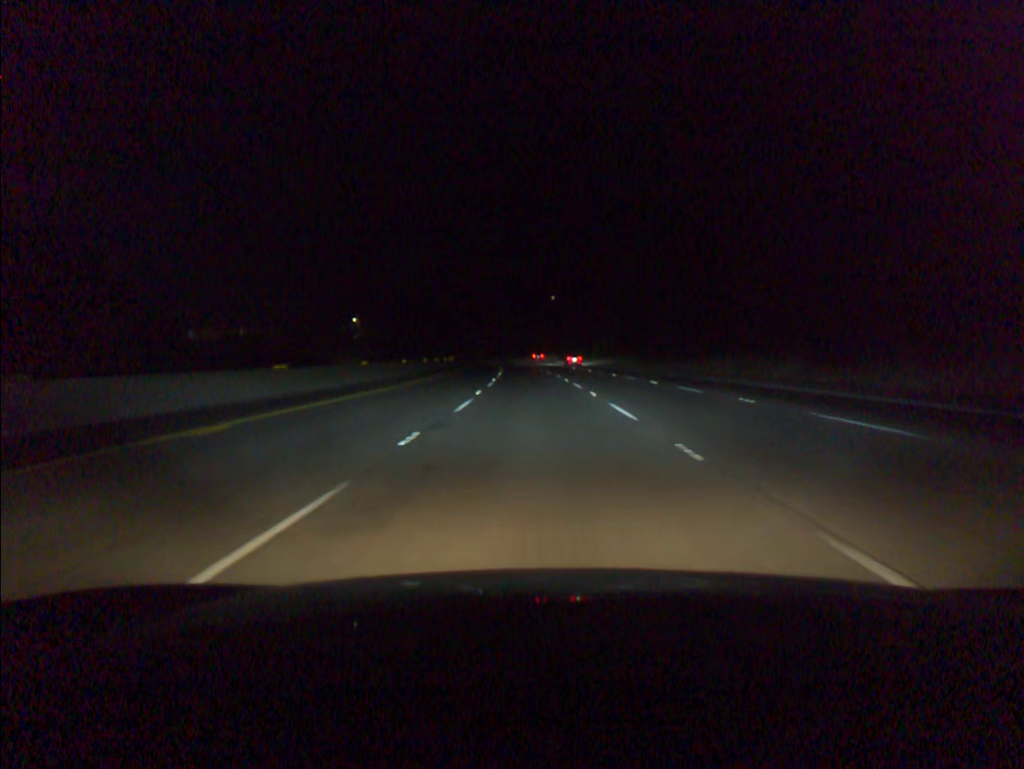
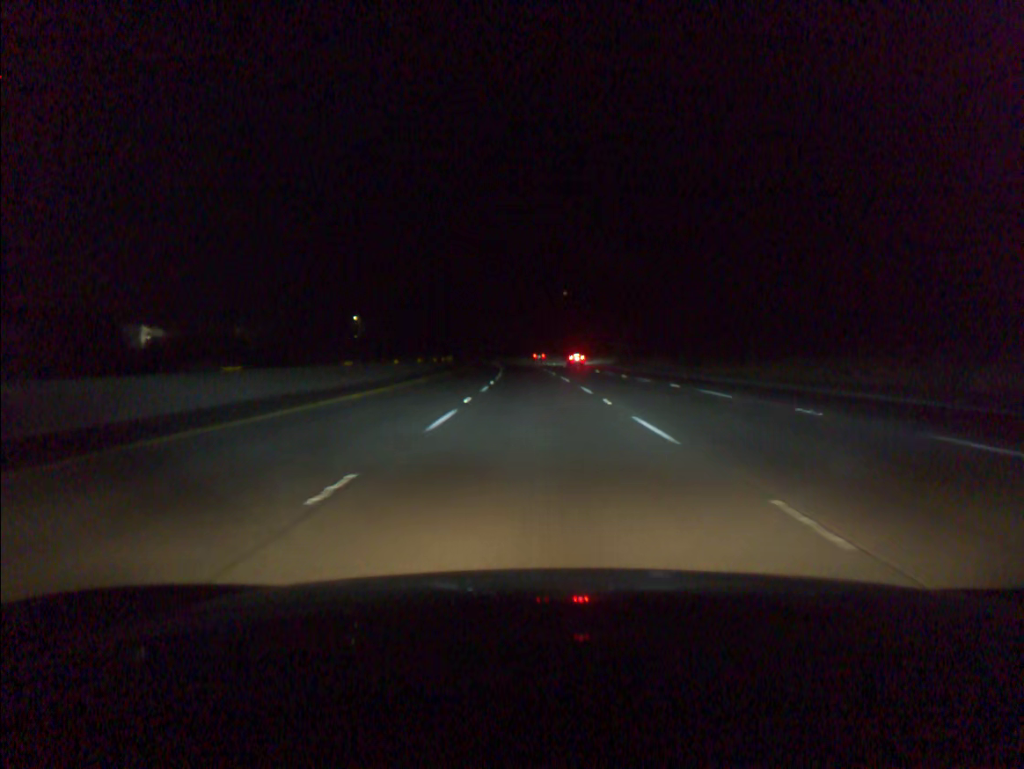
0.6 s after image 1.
(-0.1, +19.1) m; -1°
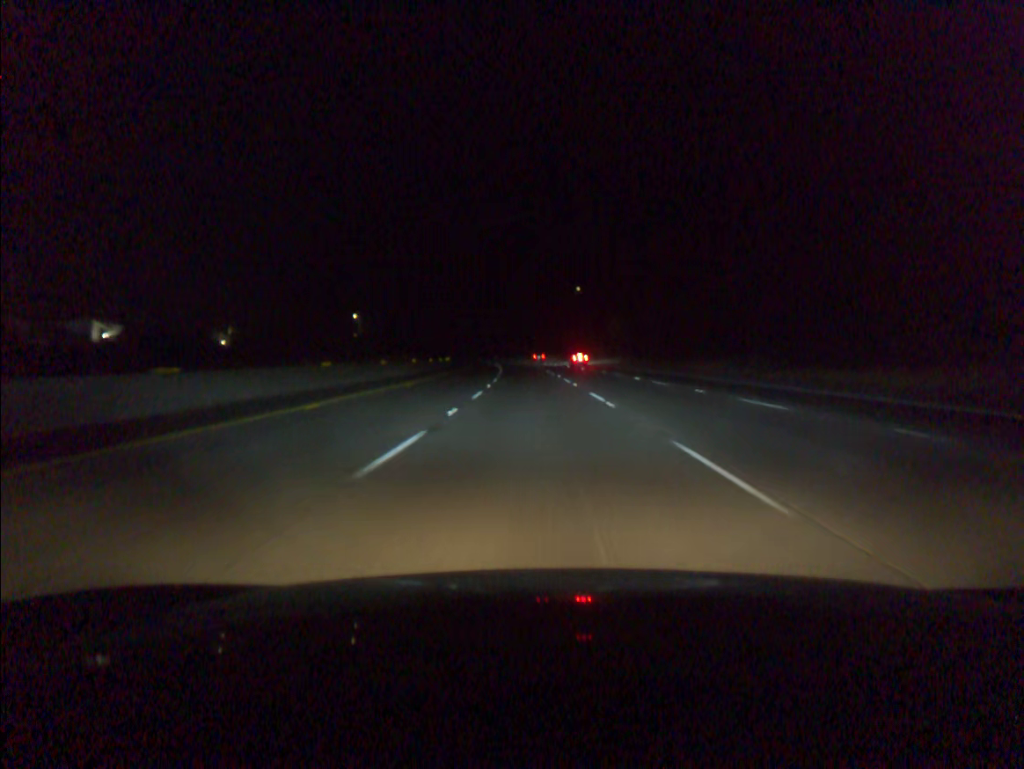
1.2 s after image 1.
(-0.1, +19.1) m; -1°
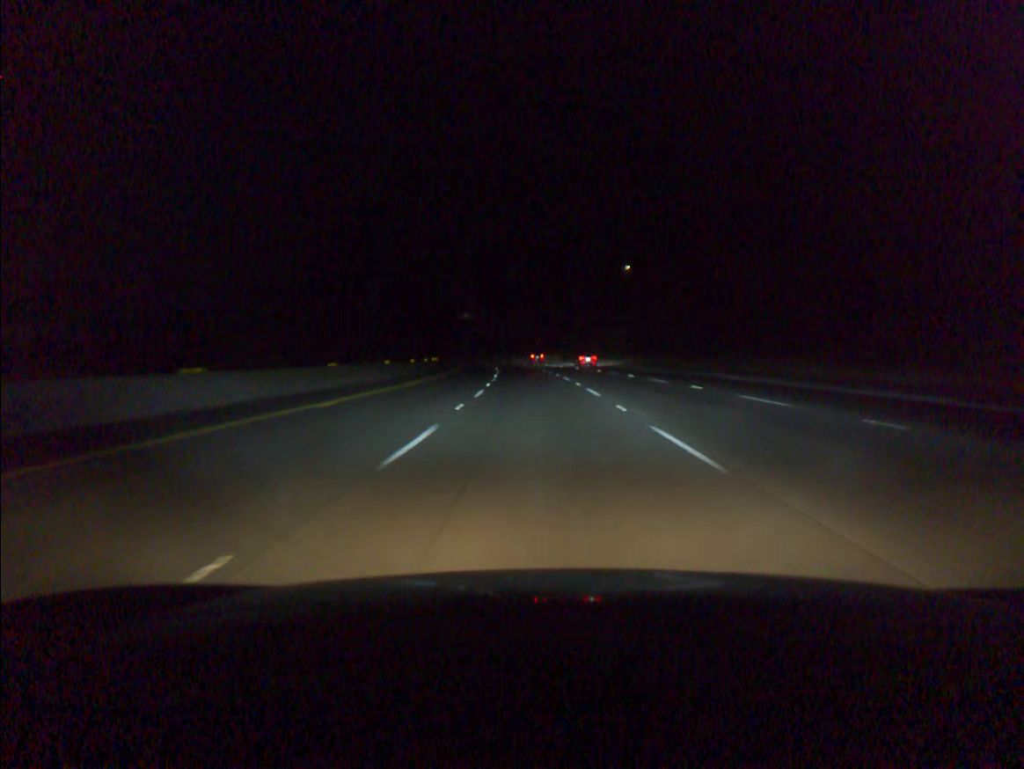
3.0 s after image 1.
(-1.2, +57.2) m; -2°
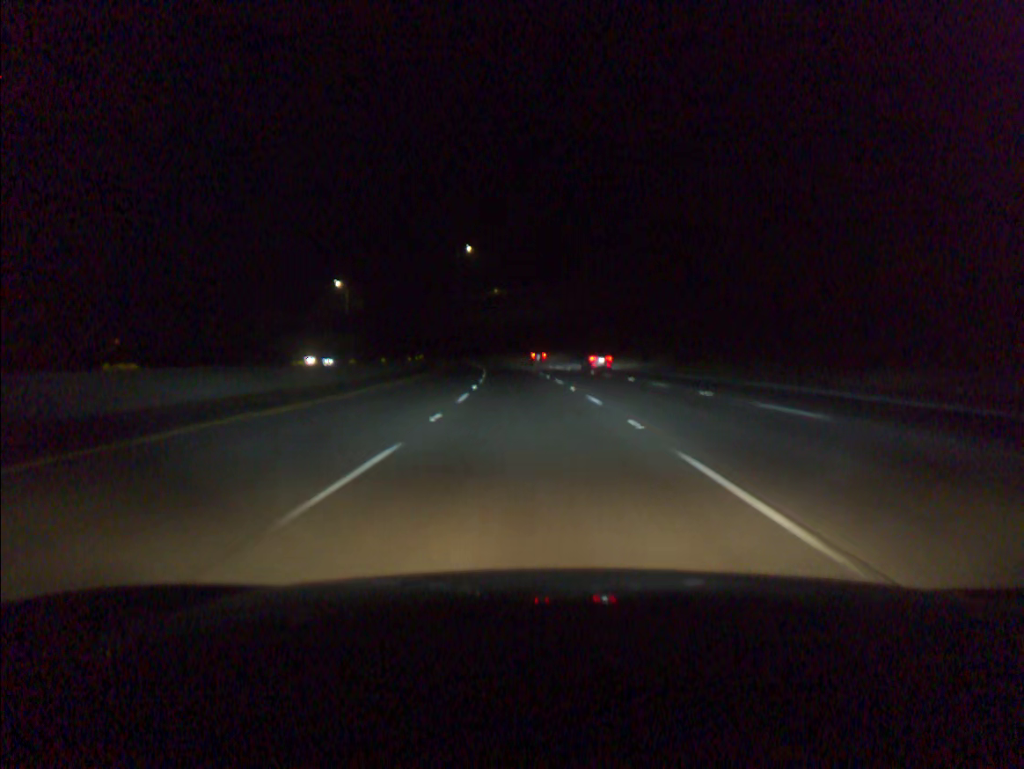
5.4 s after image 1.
(-2.6, +76.2) m; -4°
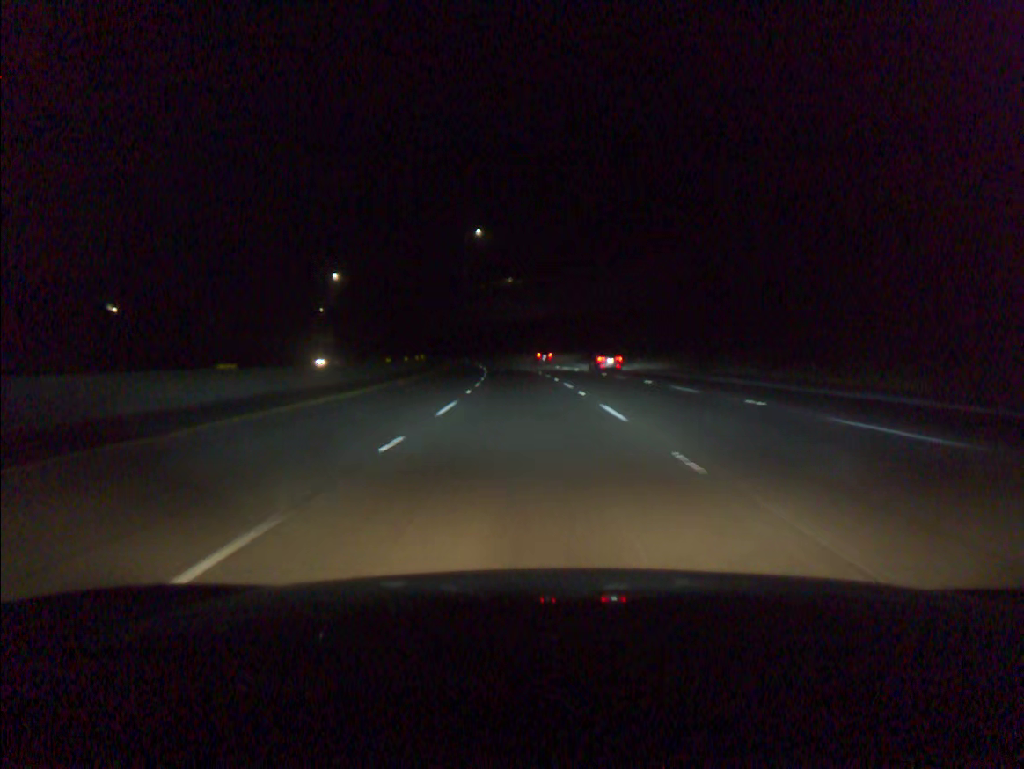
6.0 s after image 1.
(-0.2, +19.1) m; -1°
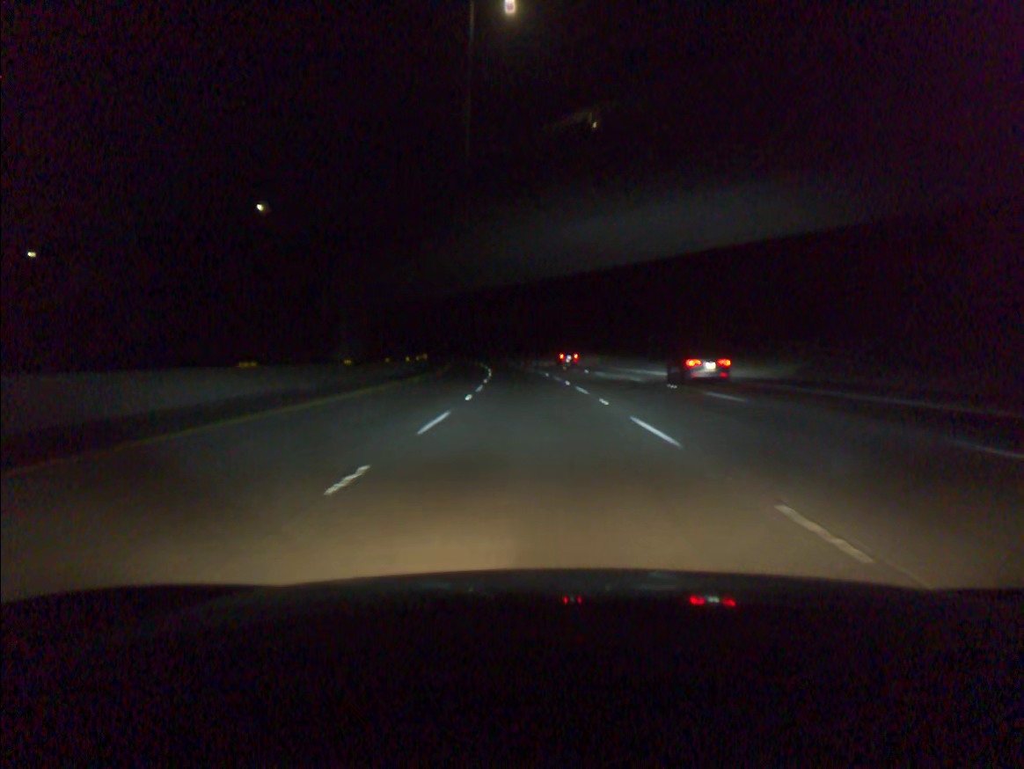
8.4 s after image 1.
(-3.8, +76.1) m; -5°
